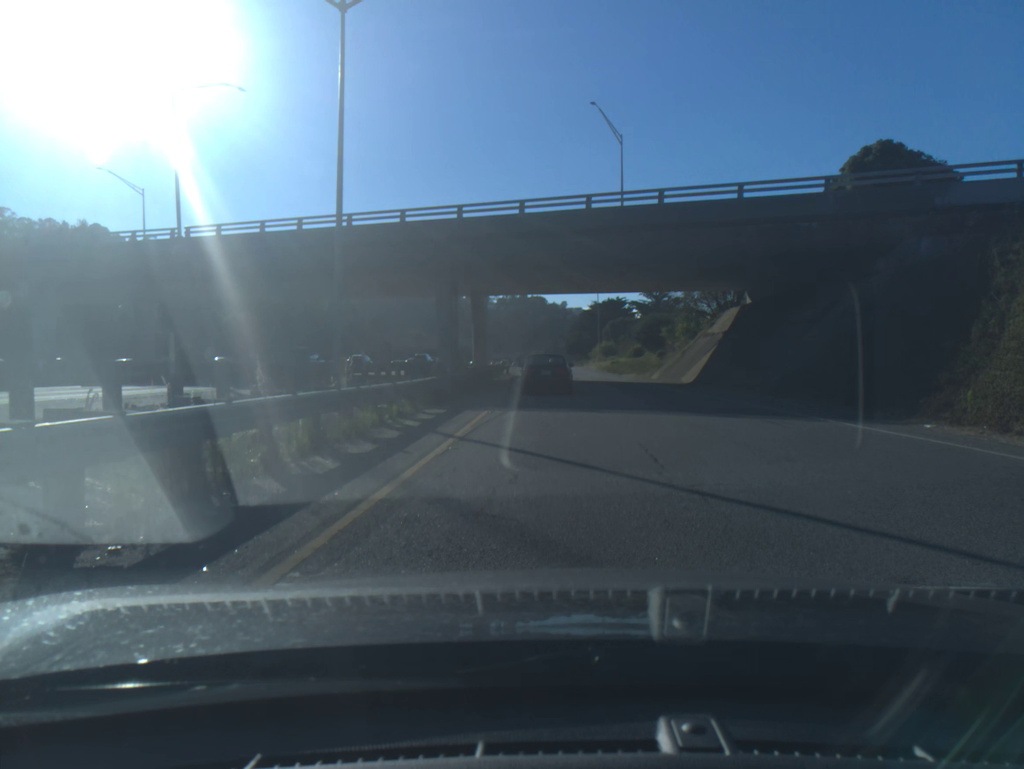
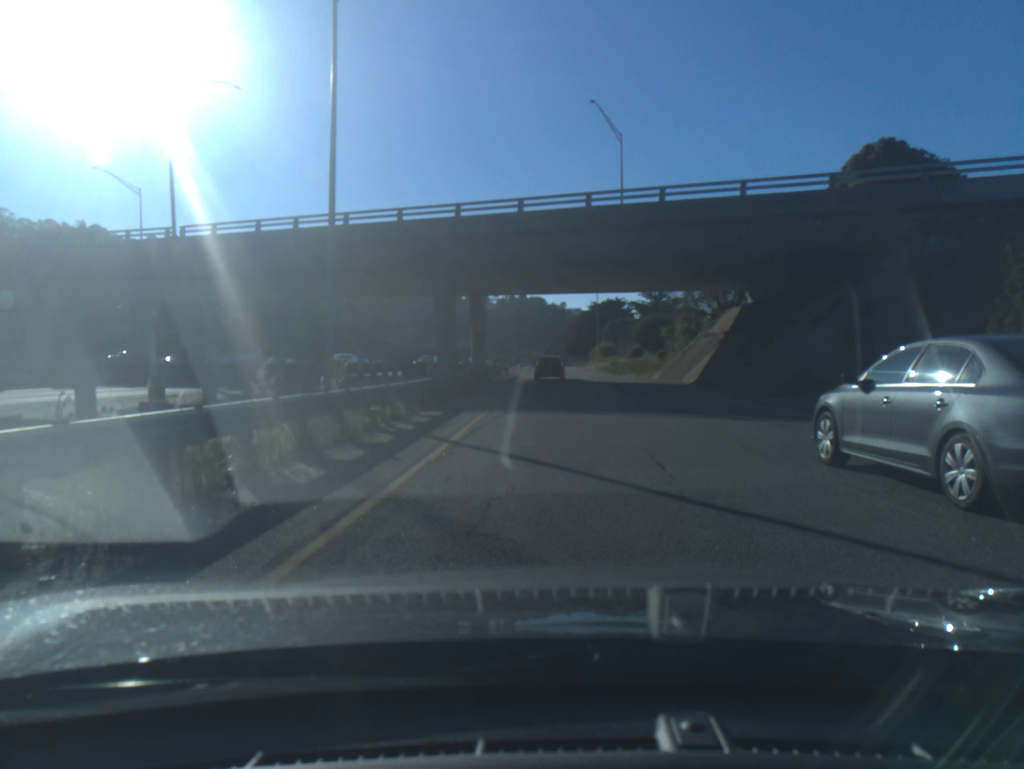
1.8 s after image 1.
(0.0, +0.7) m; 0°
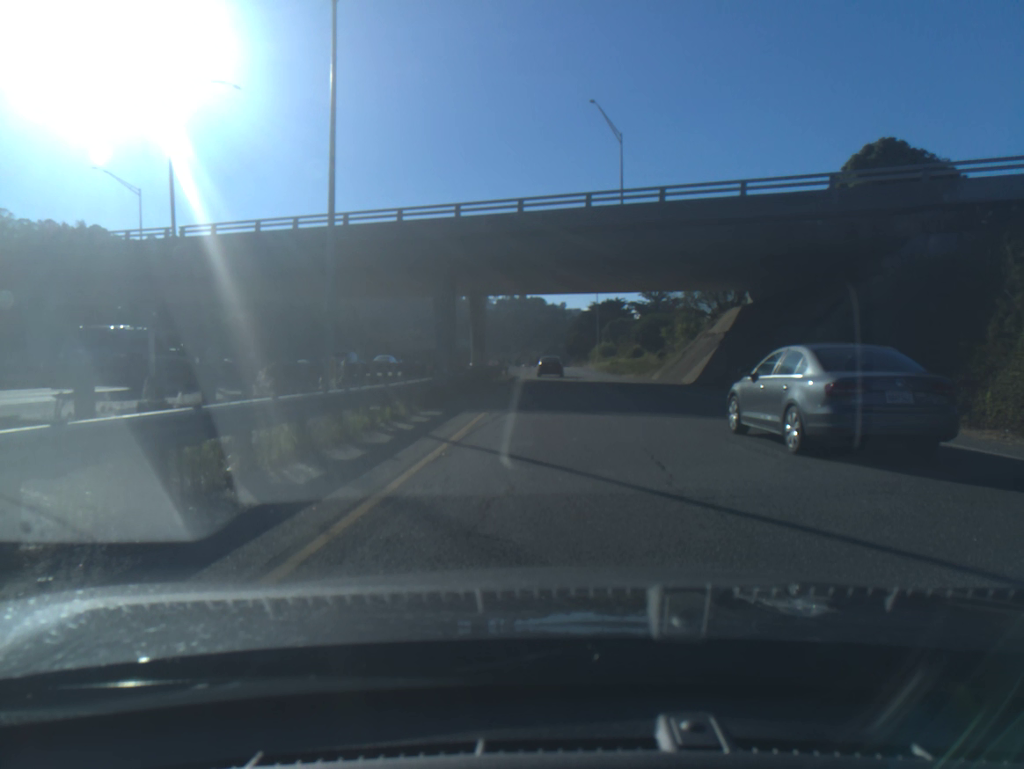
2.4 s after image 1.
(0.0, 0.0) m; 0°
